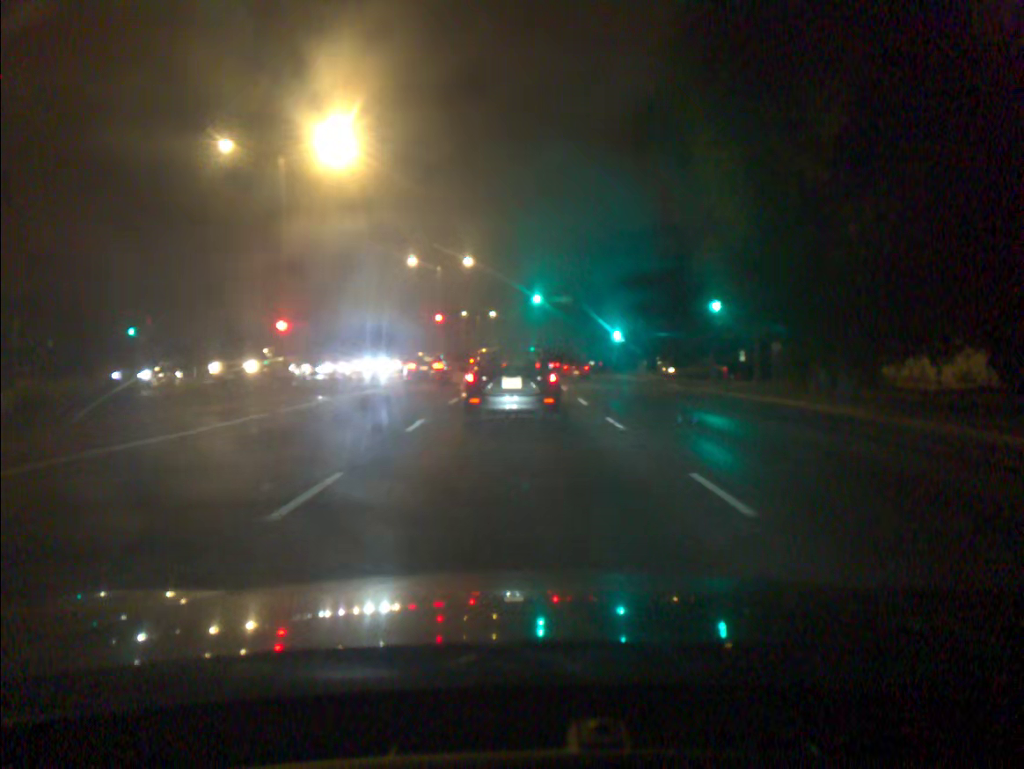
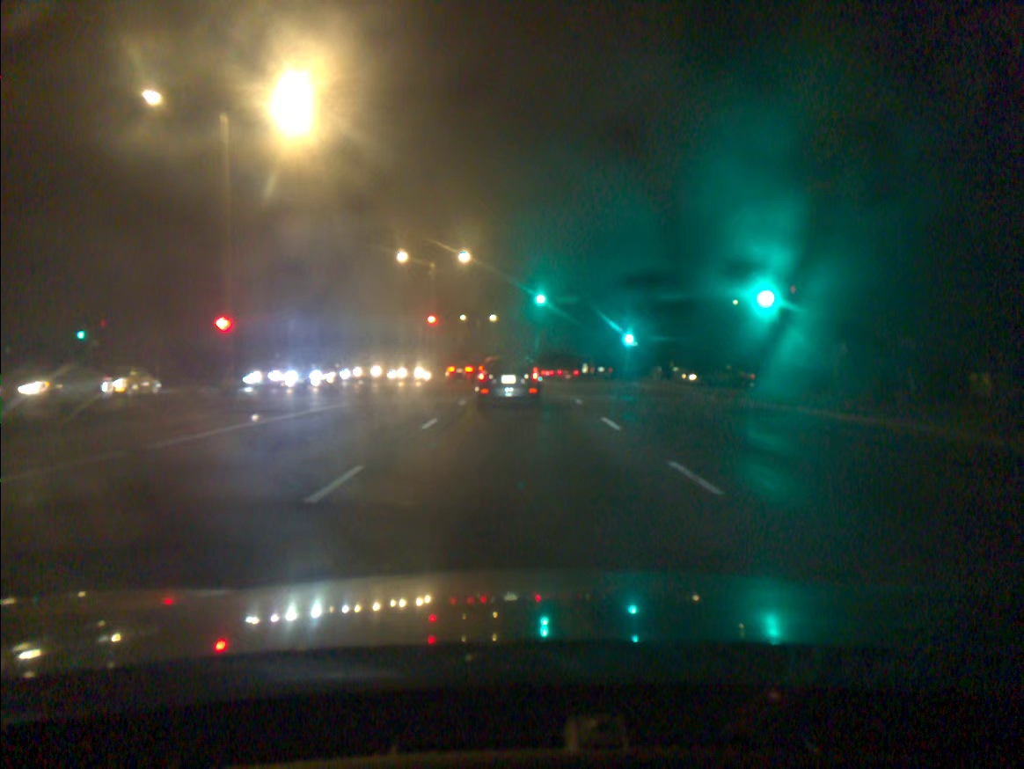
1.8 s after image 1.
(-0.1, +6.2) m; -2°
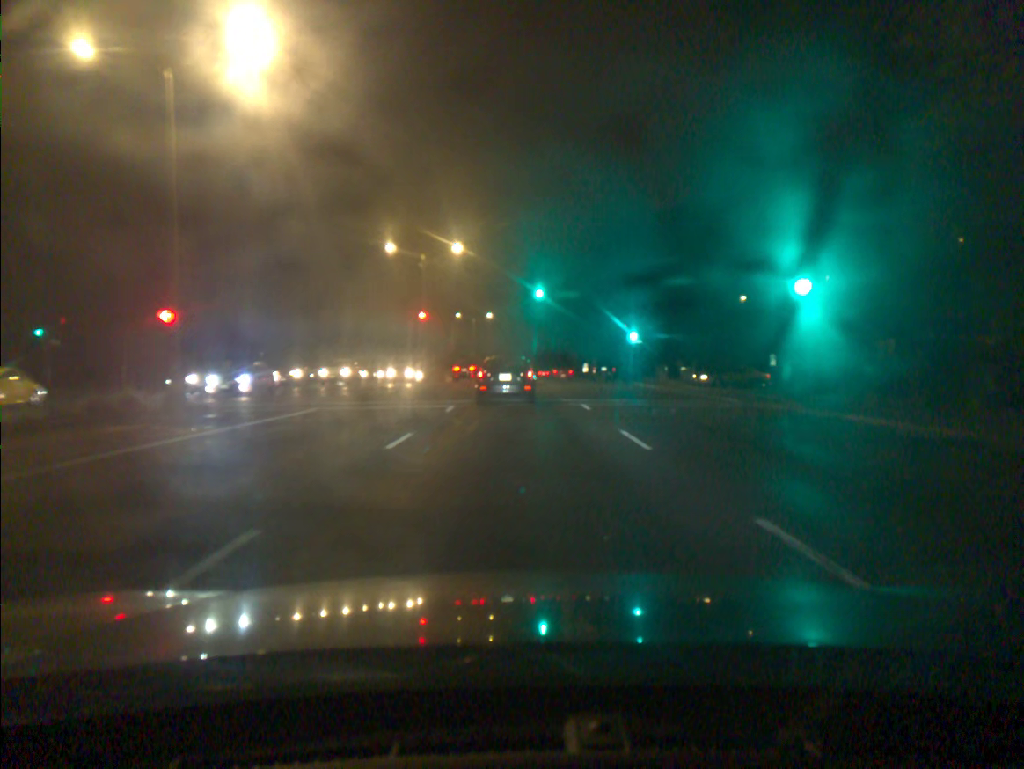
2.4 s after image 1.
(0.0, +3.5) m; 0°
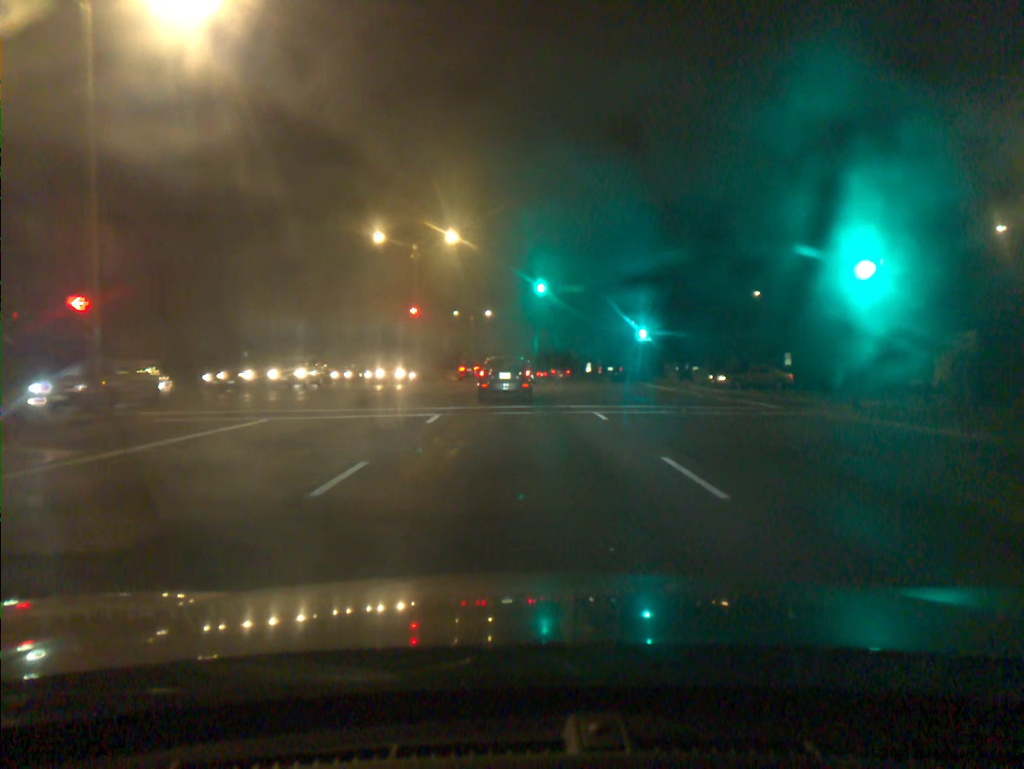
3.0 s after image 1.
(0.0, +4.0) m; 0°
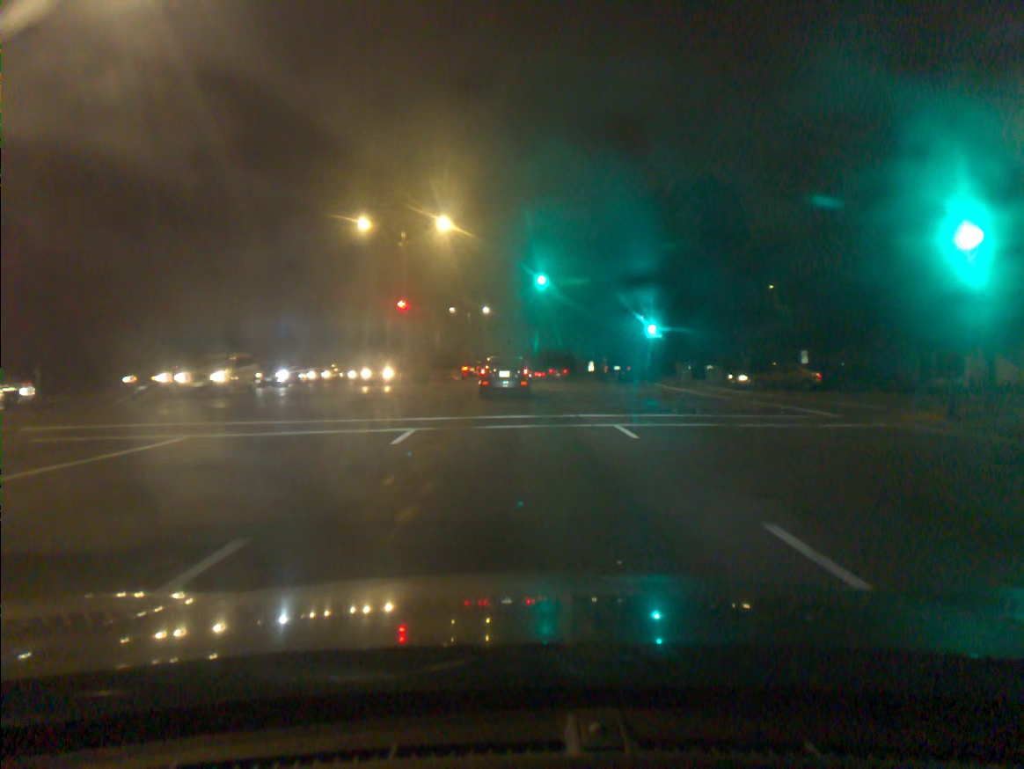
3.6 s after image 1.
(0.0, +4.2) m; 0°
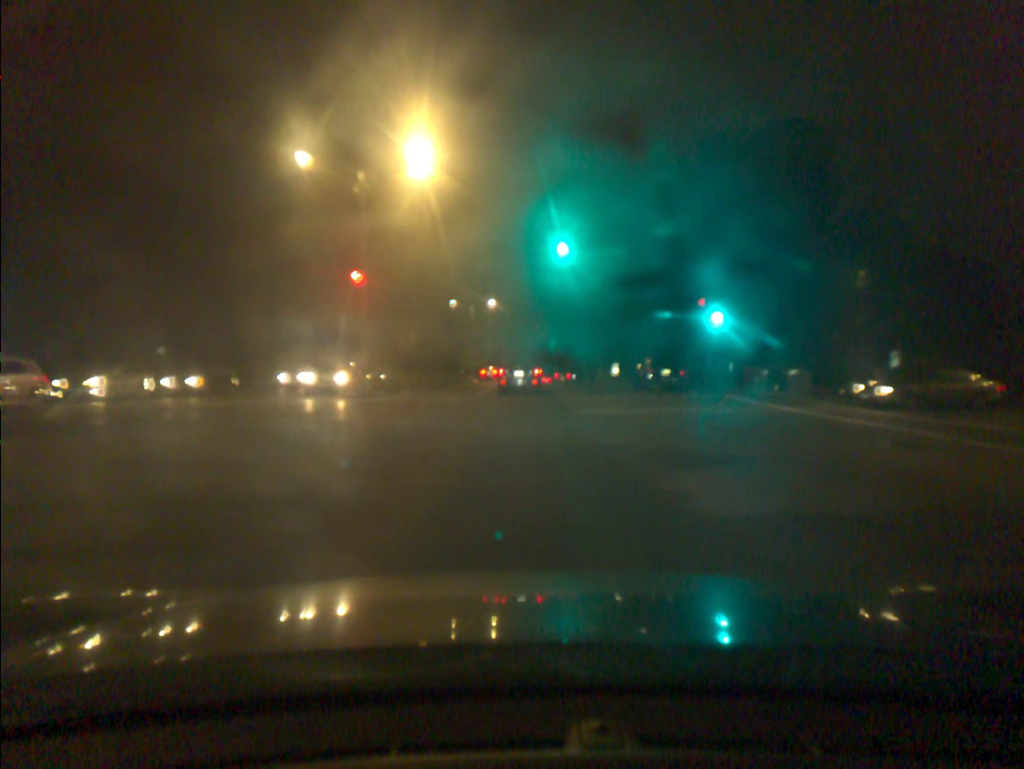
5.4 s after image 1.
(0.0, +14.1) m; -1°
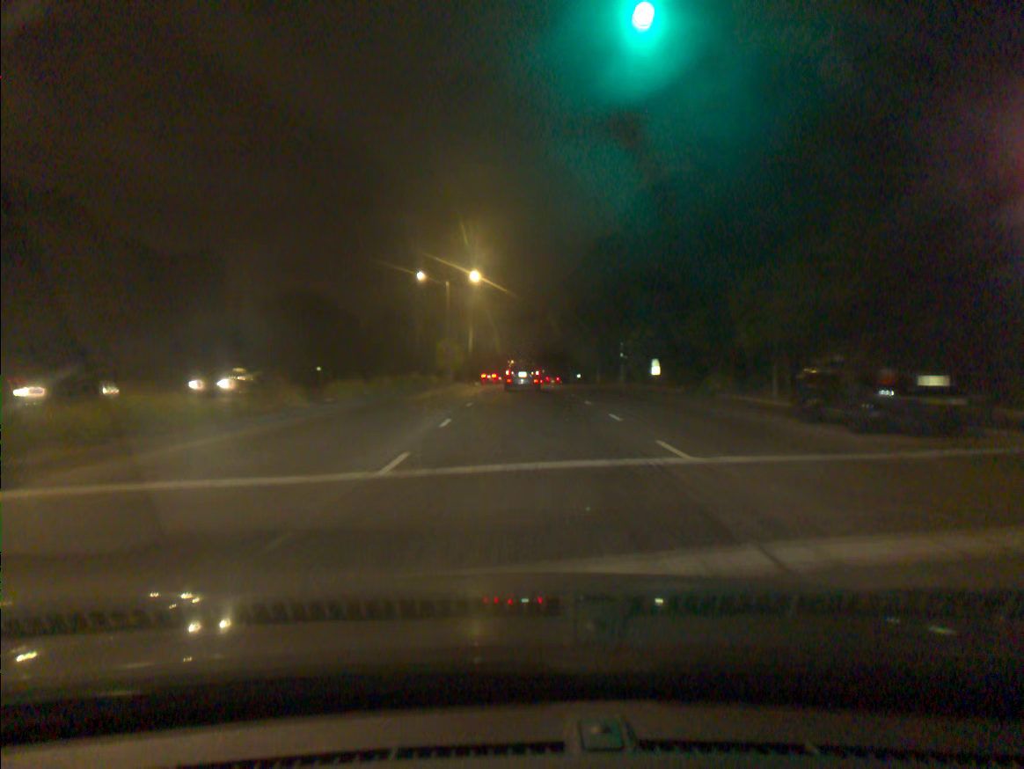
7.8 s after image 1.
(0.0, +23.8) m; +1°
